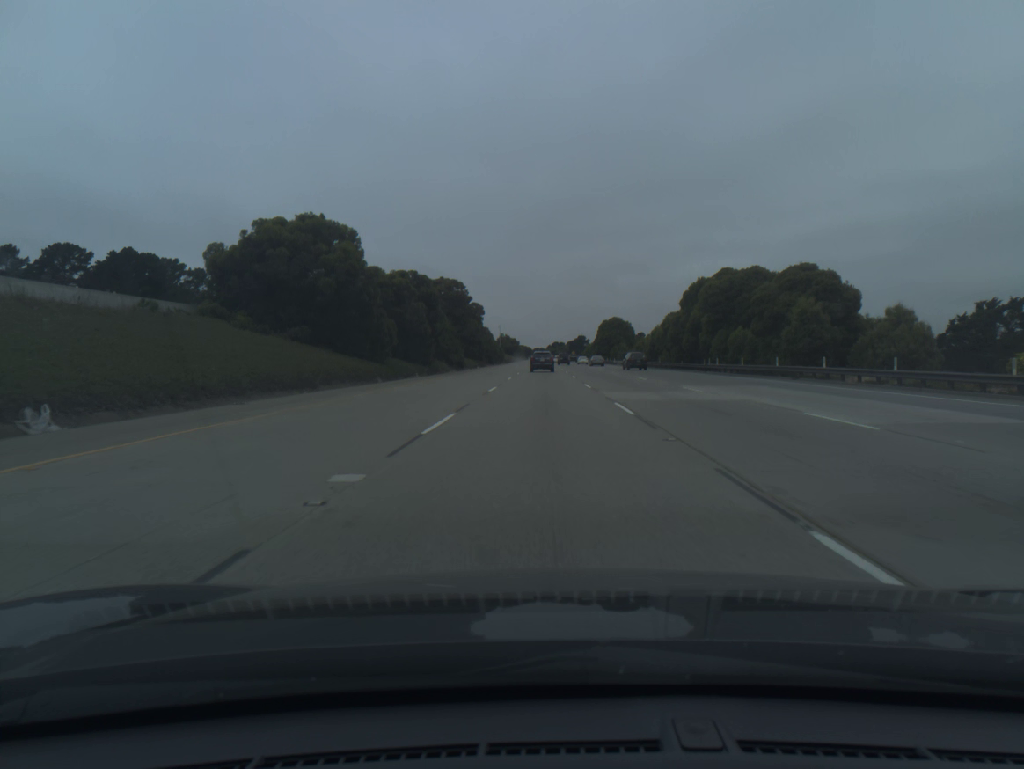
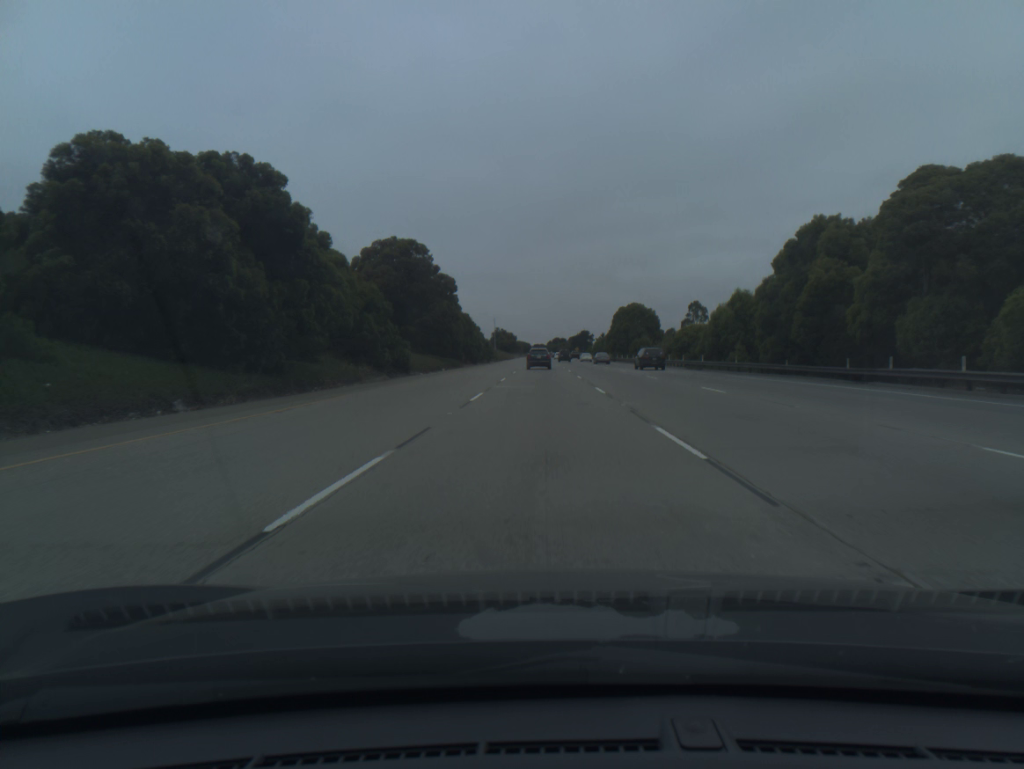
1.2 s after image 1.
(0.0, +36.1) m; 0°
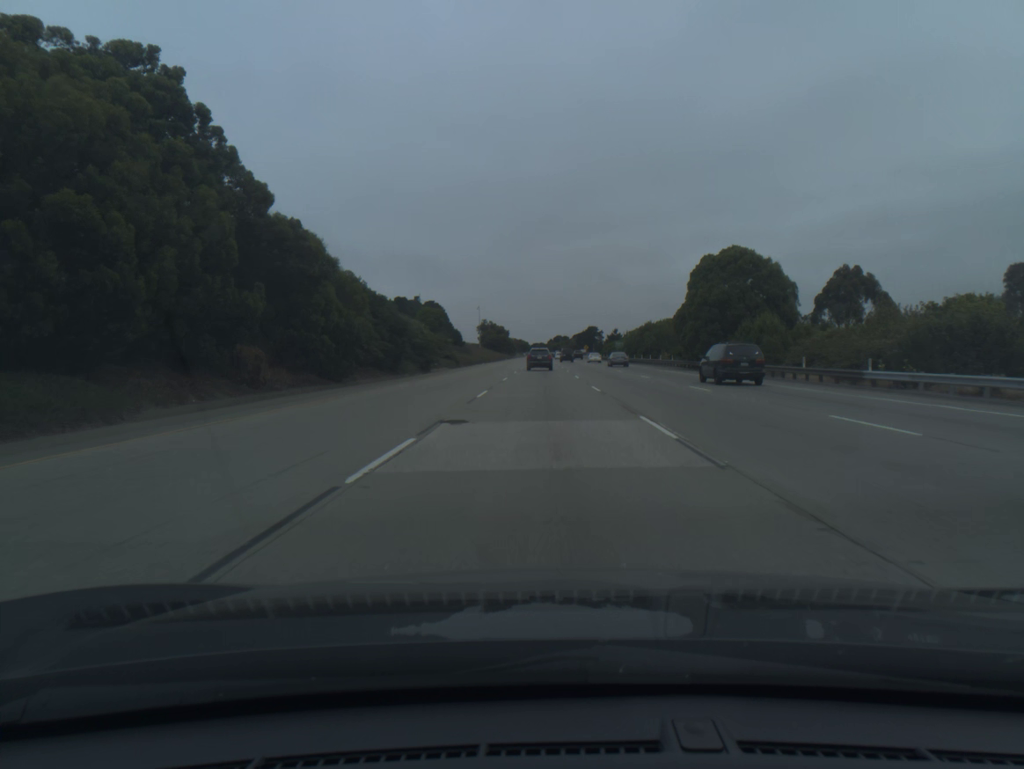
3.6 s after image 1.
(-0.1, +71.1) m; 0°
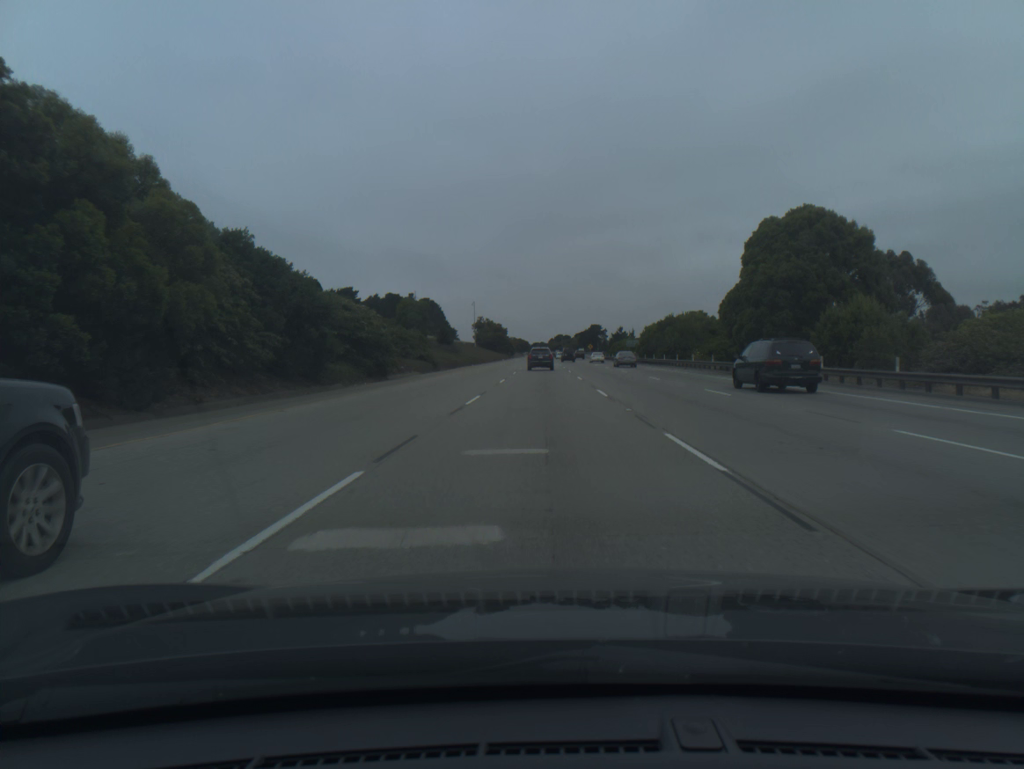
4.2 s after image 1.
(0.0, +17.5) m; 0°
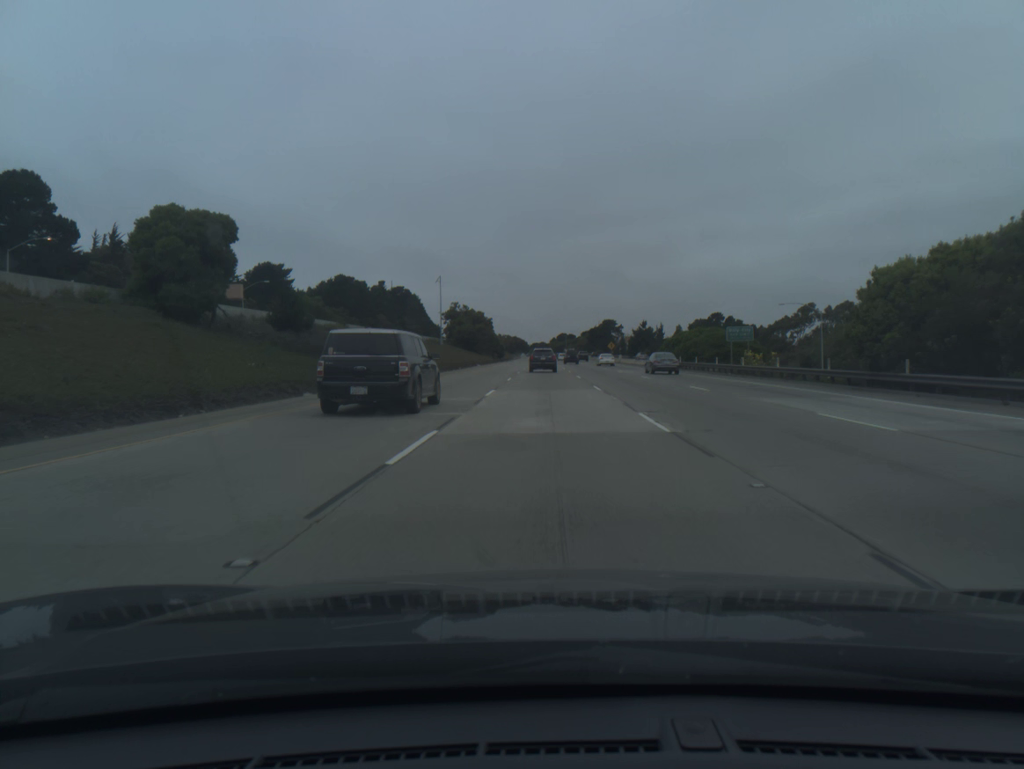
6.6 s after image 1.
(-0.1, +69.0) m; 0°
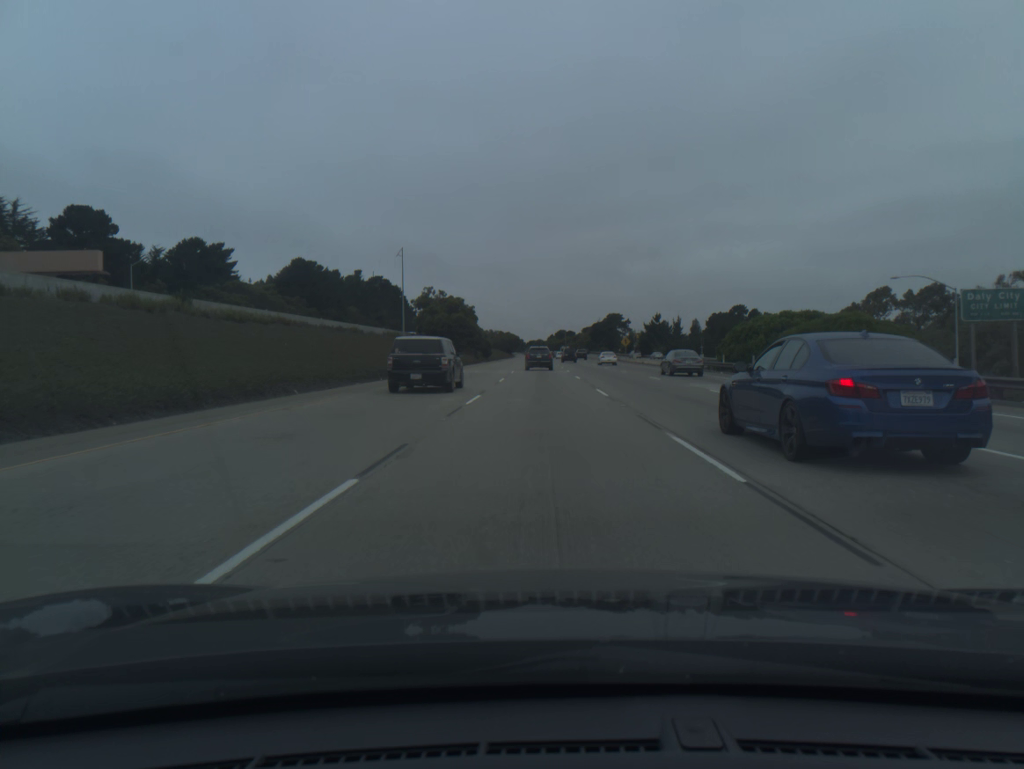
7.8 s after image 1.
(+0.1, +33.9) m; 0°
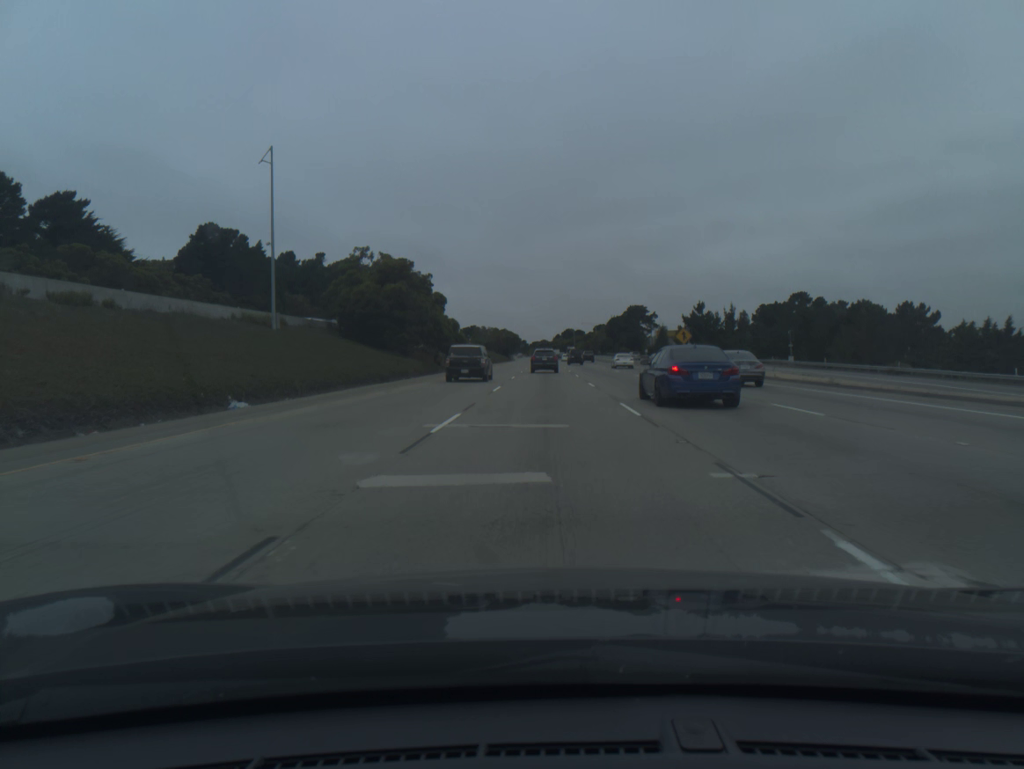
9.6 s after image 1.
(-0.1, +50.1) m; 0°
